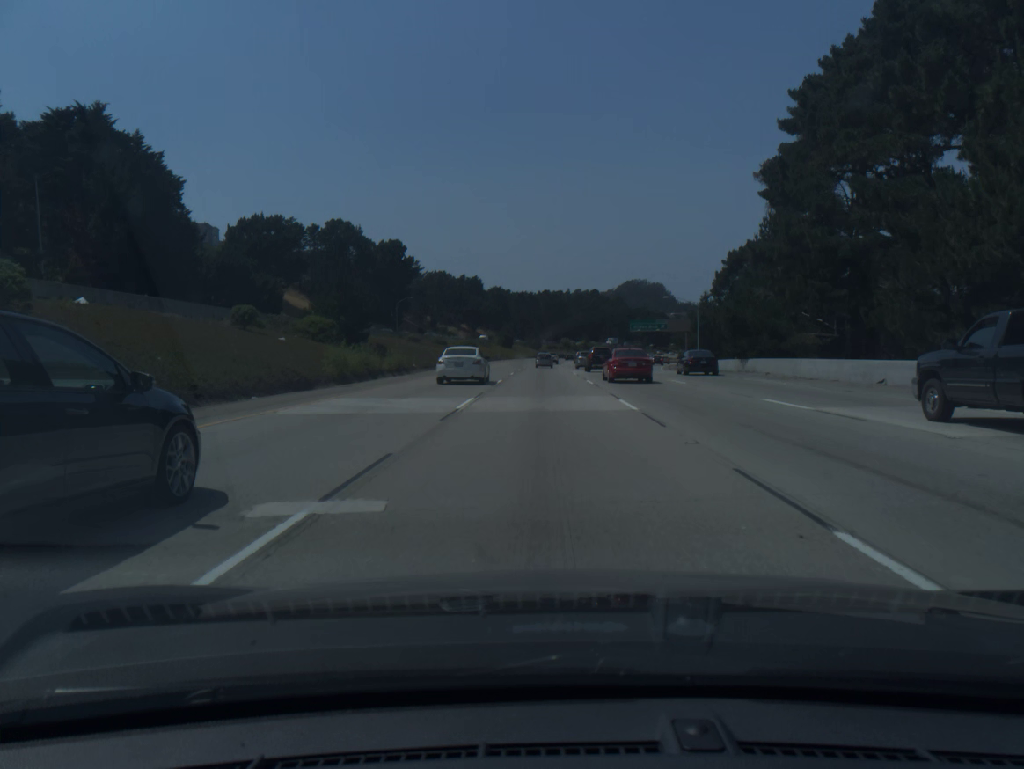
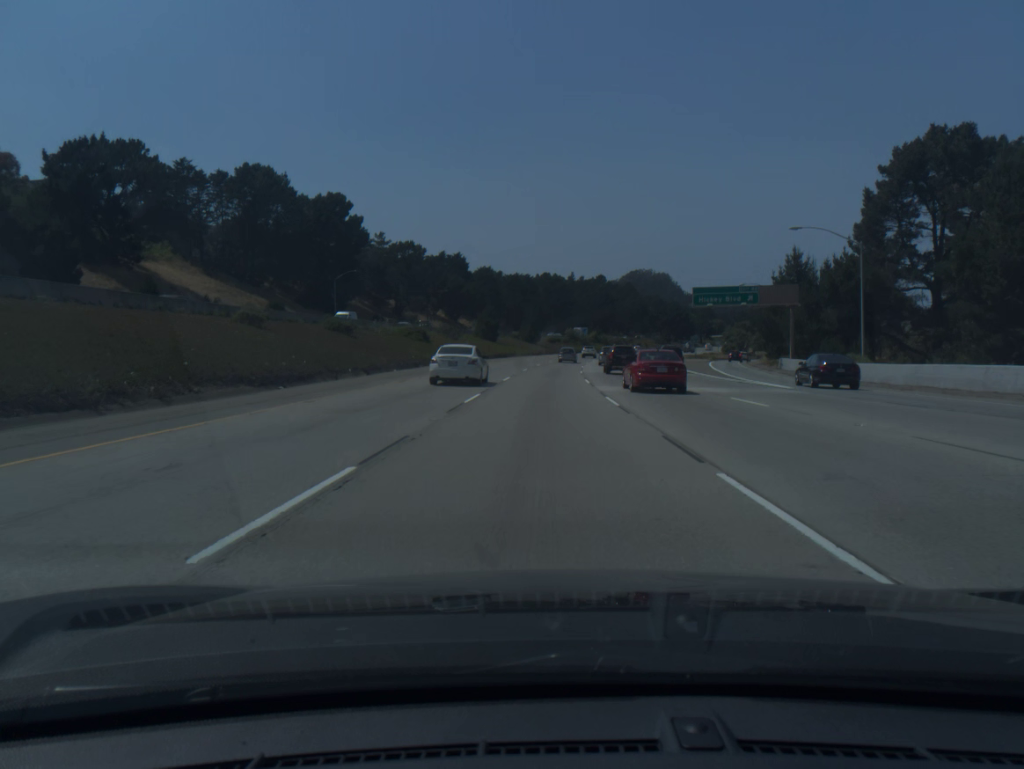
(+0.1, +55.6) m; 0°
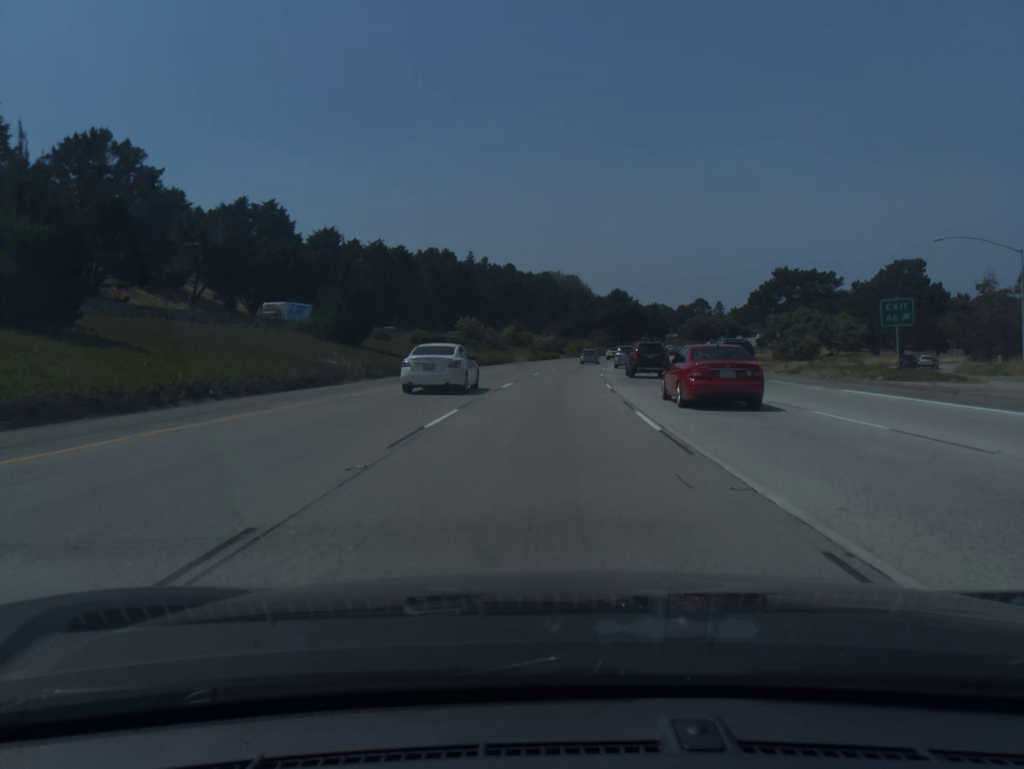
(+3.8, +93.7) m; +6°
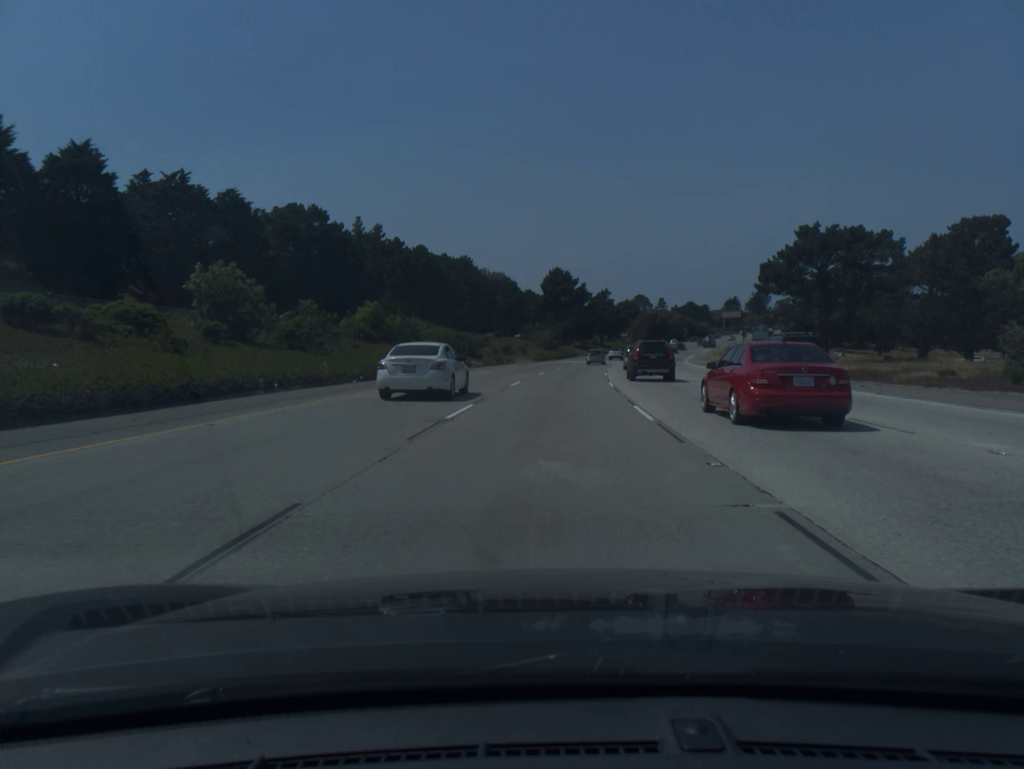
(+2.6, +56.7) m; +5°
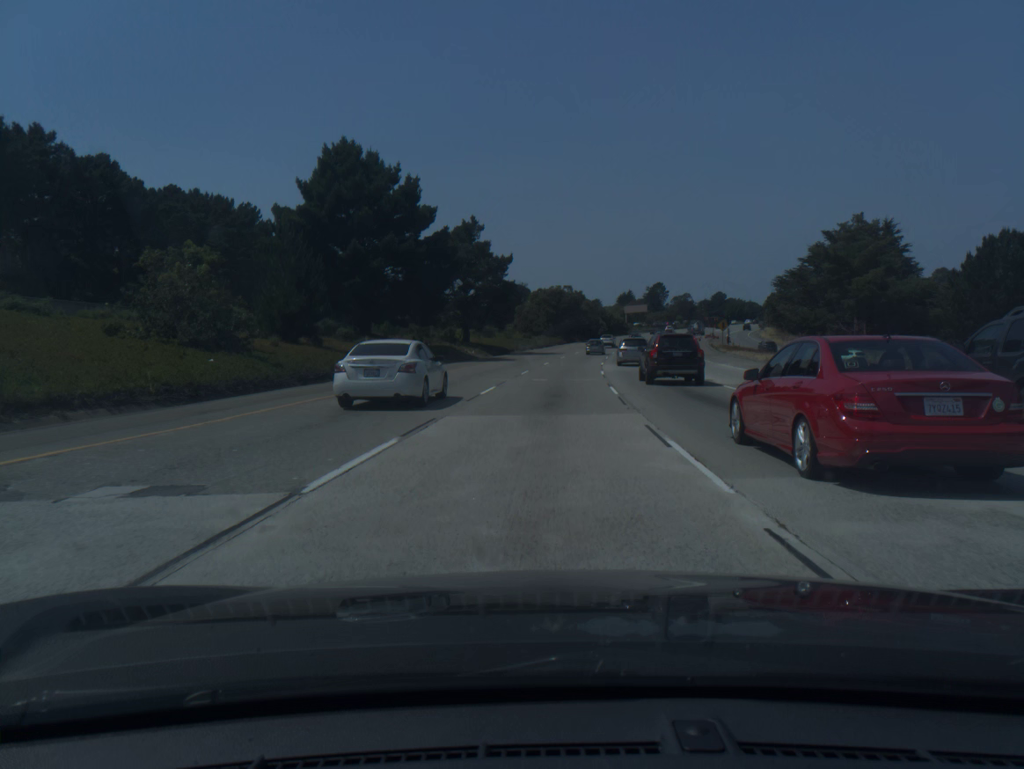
(+7.9, +94.4) m; +9°
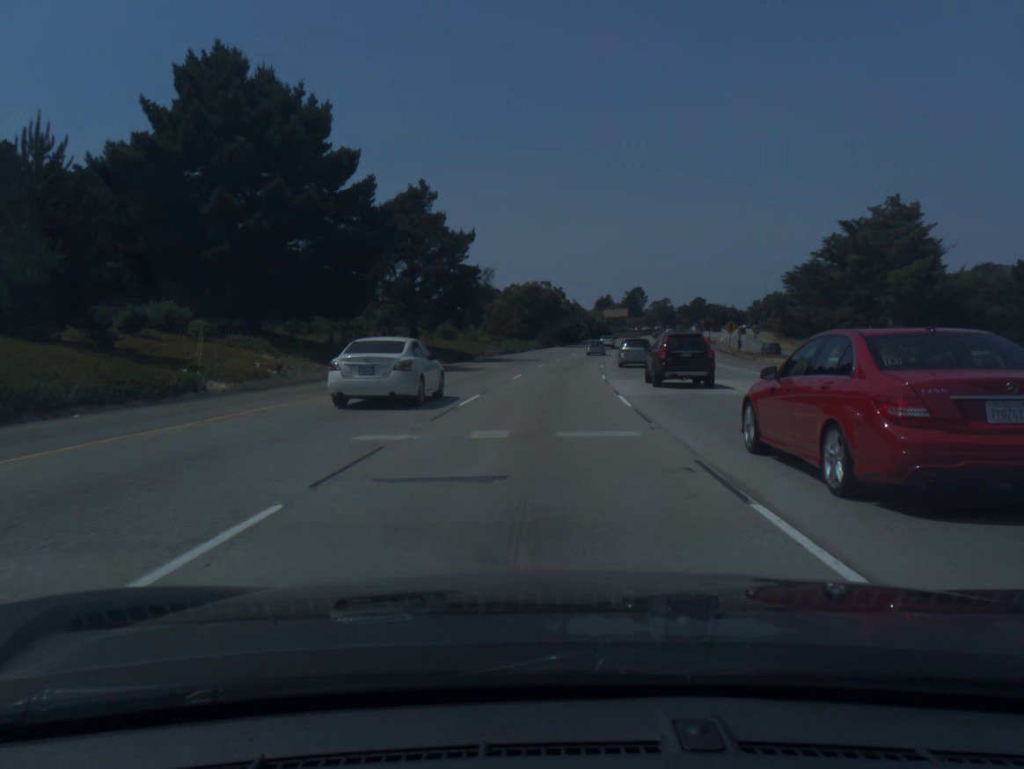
(+0.3, +18.9) m; +2°
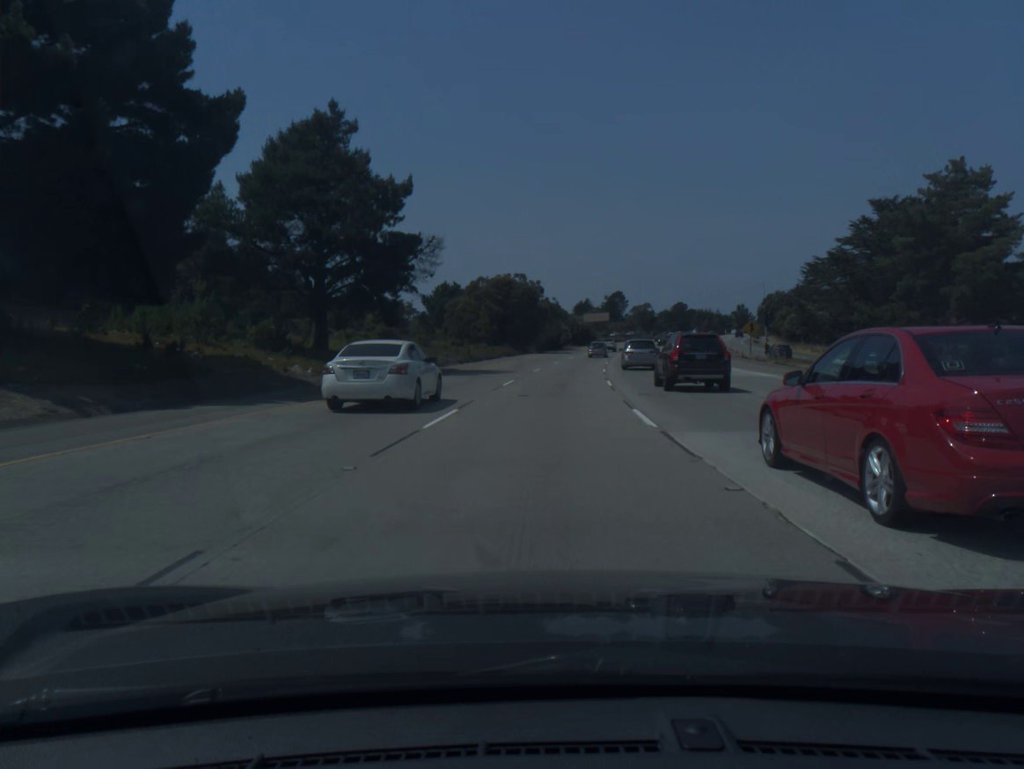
(+0.3, +18.9) m; +2°
